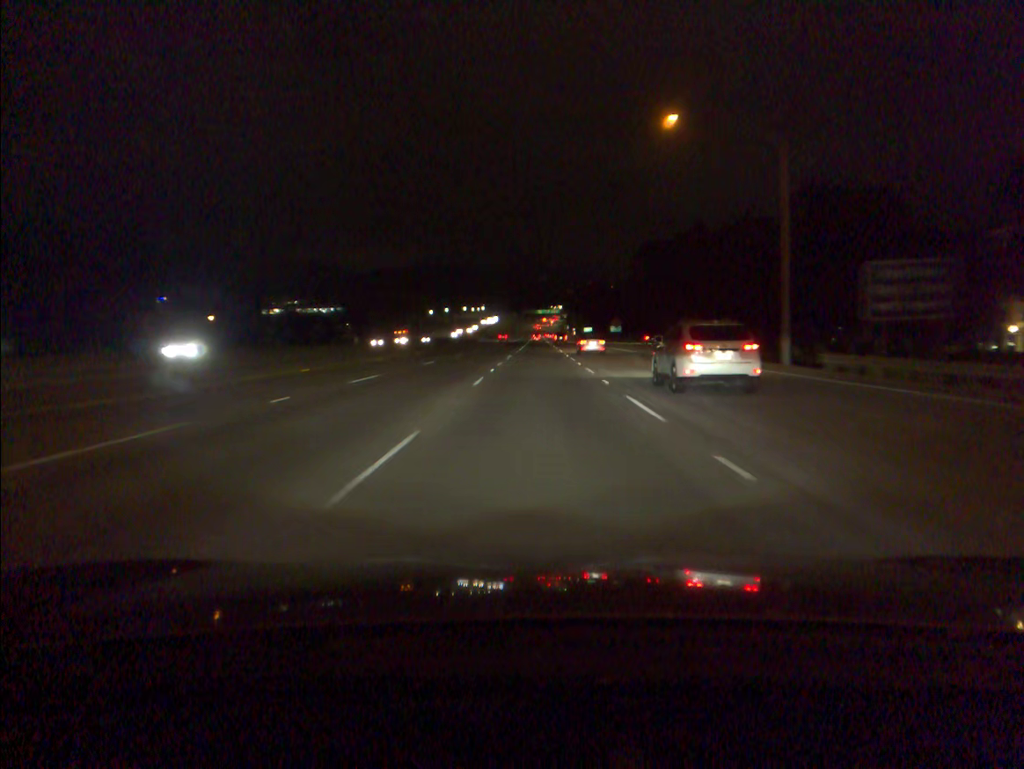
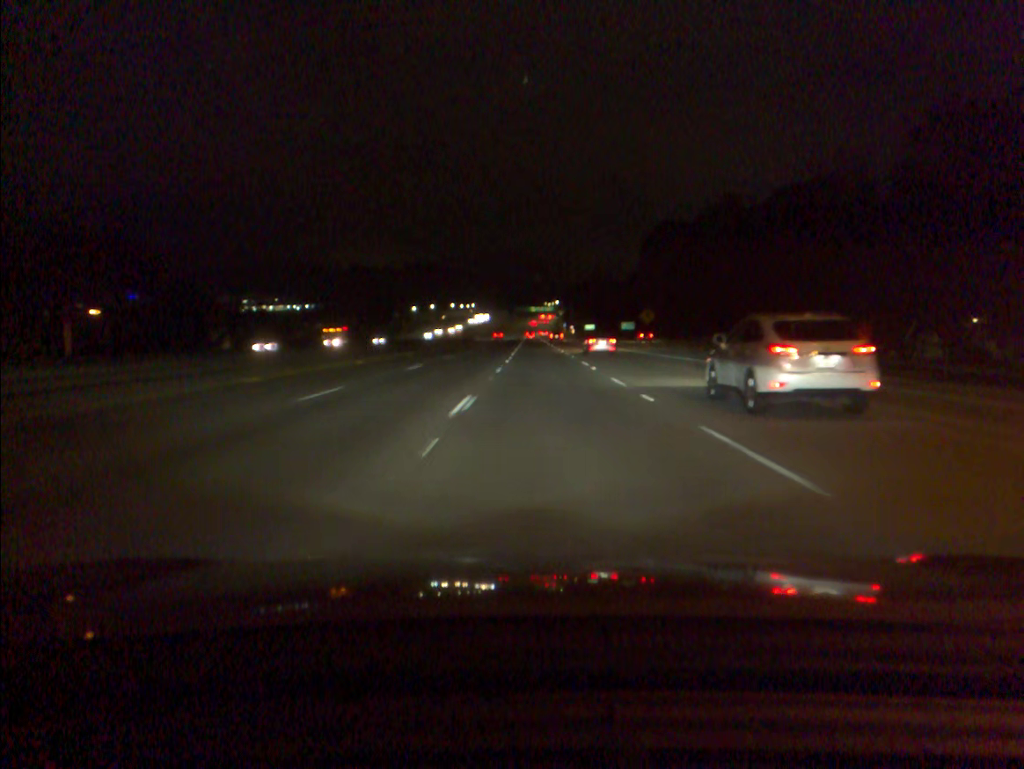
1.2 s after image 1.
(+0.2, +35.4) m; +1°
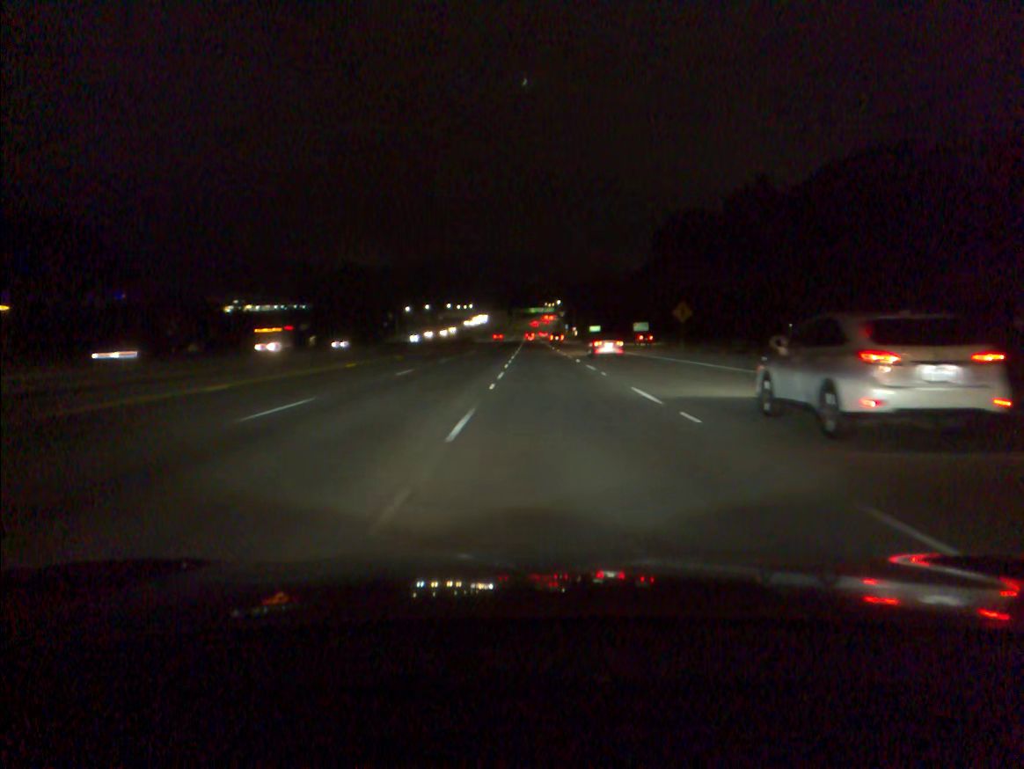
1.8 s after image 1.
(0.0, +17.8) m; 0°
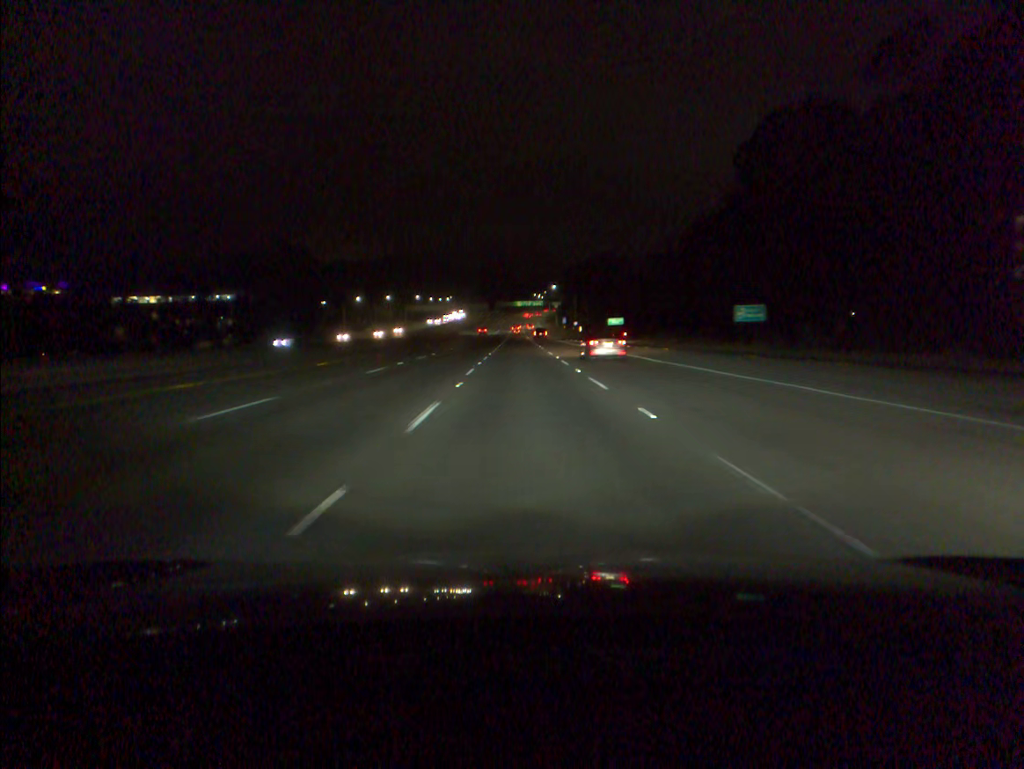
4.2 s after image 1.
(+1.0, +72.5) m; +1°
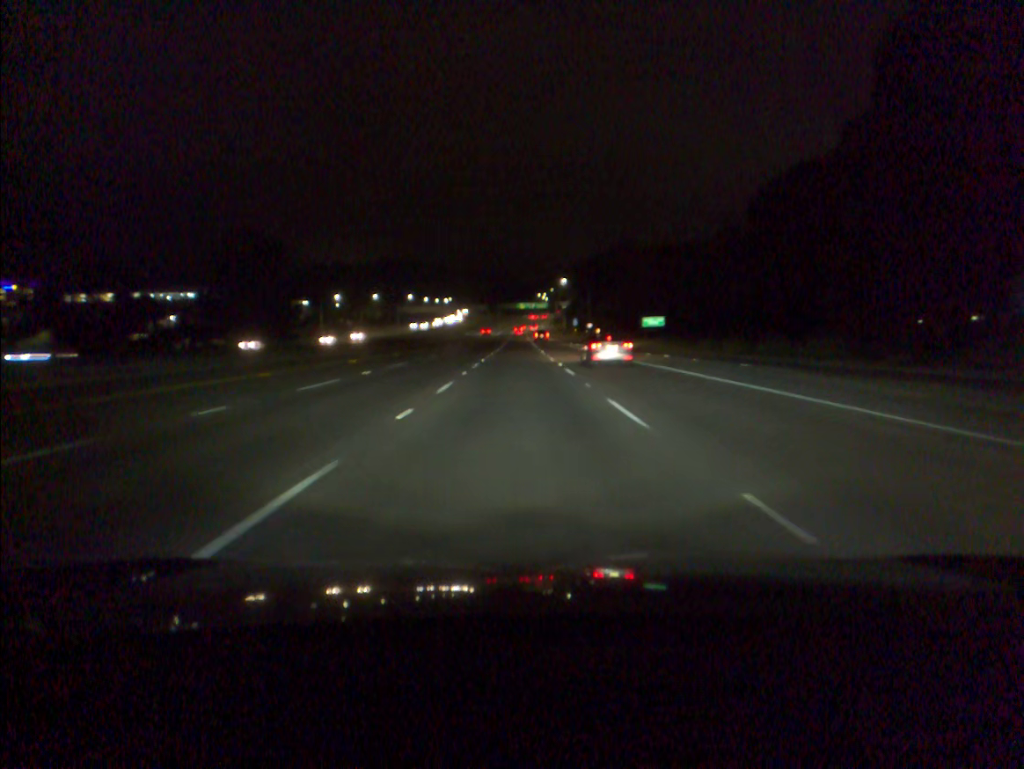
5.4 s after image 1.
(0.0, +36.4) m; 0°
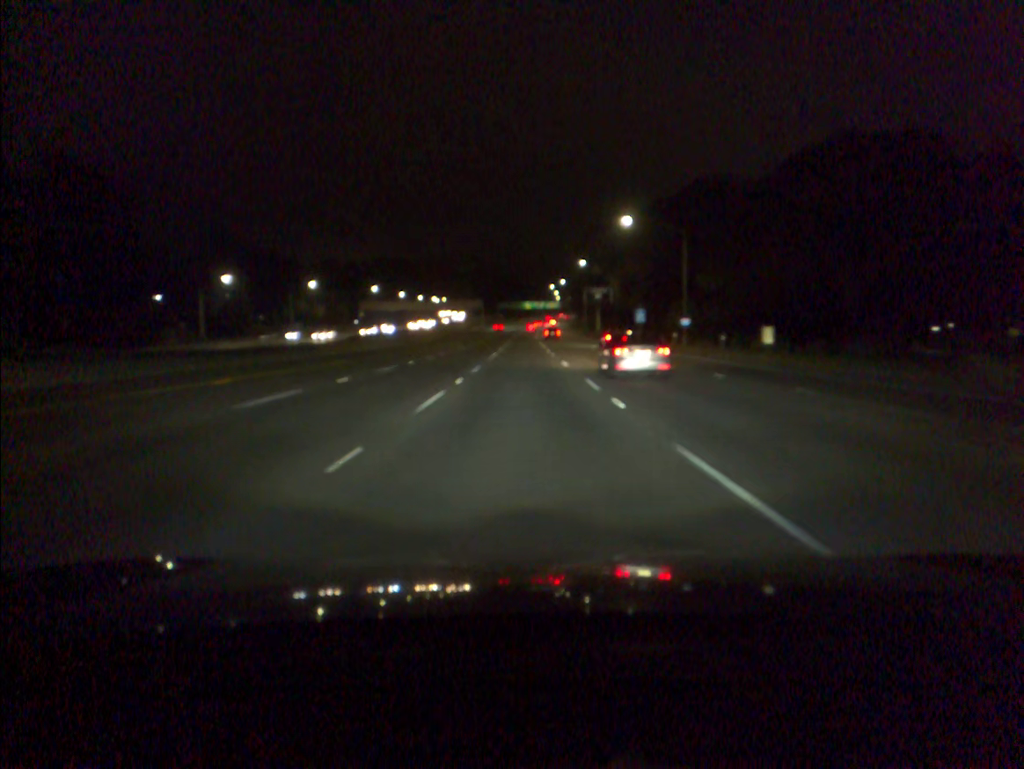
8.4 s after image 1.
(-0.6, +92.3) m; 0°
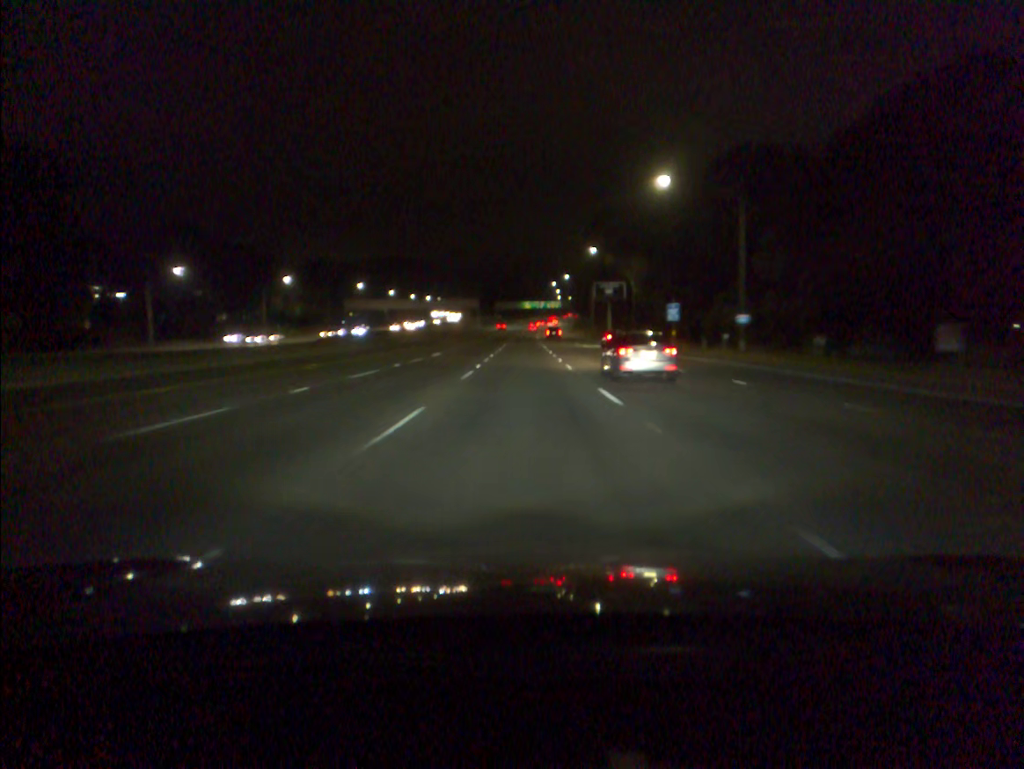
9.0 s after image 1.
(0.0, +18.8) m; 0°
